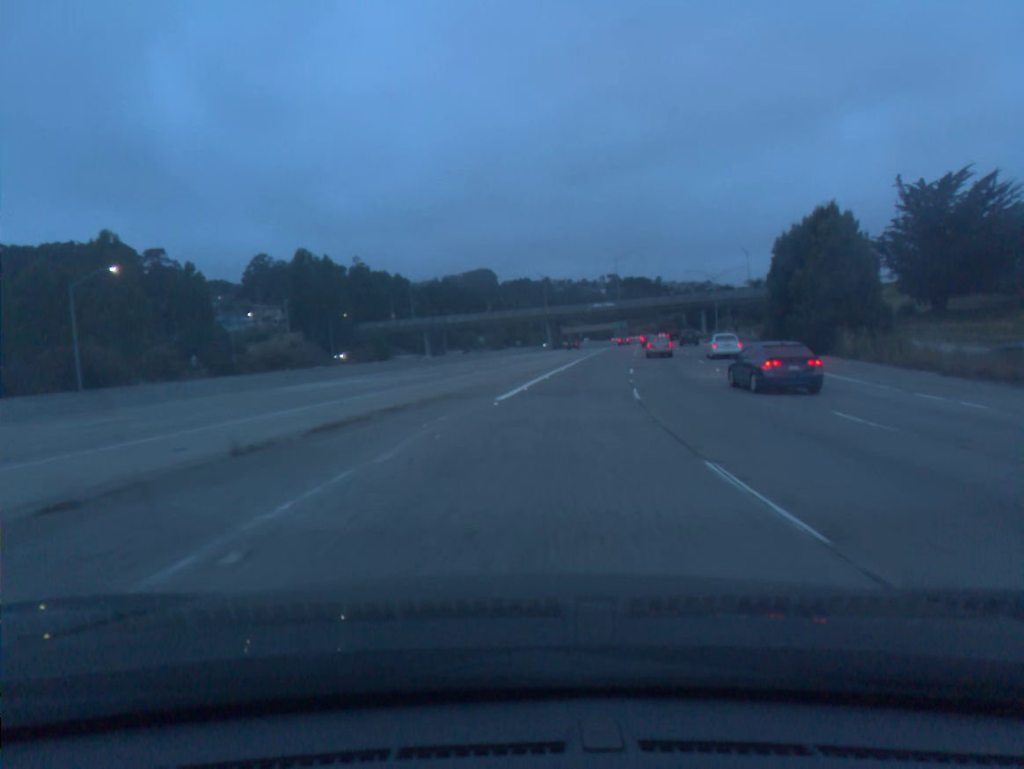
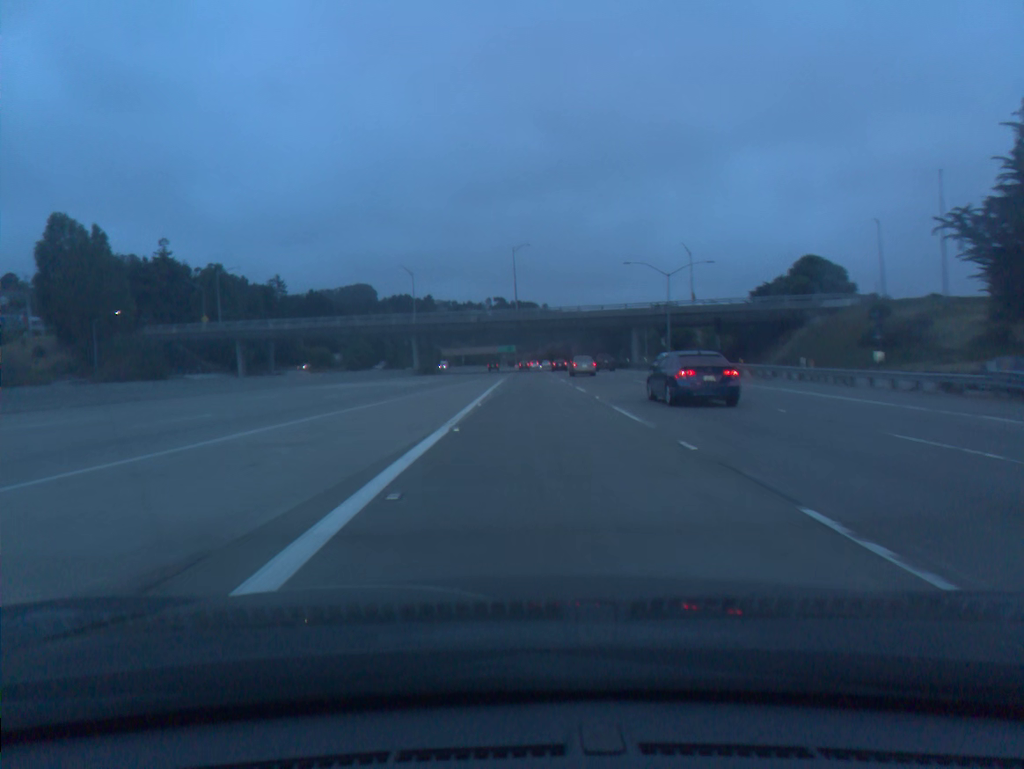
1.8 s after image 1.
(+4.5, +45.7) m; +9°
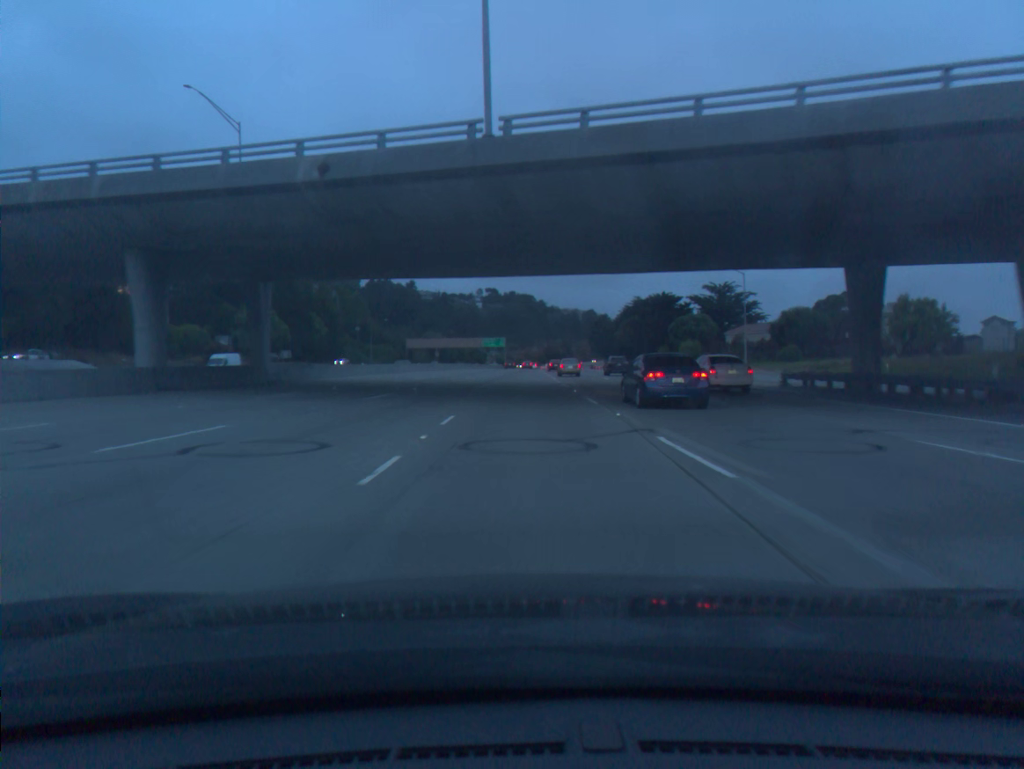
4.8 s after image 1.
(+0.8, +78.8) m; +1°
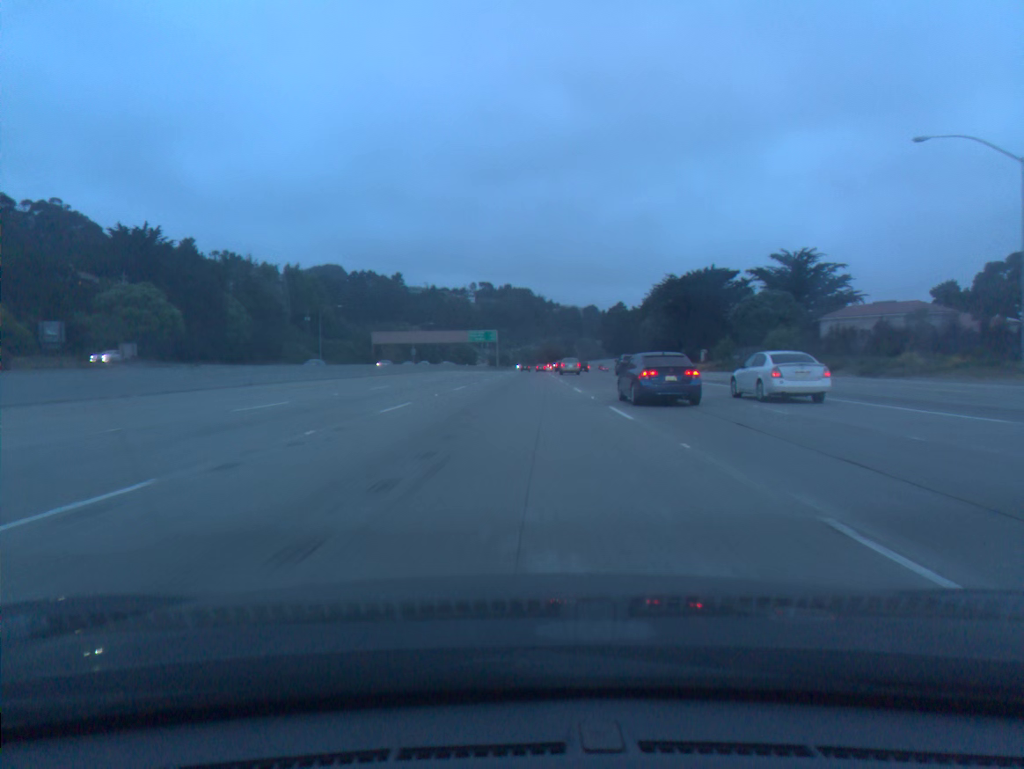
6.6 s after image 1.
(+0.2, +49.6) m; 0°
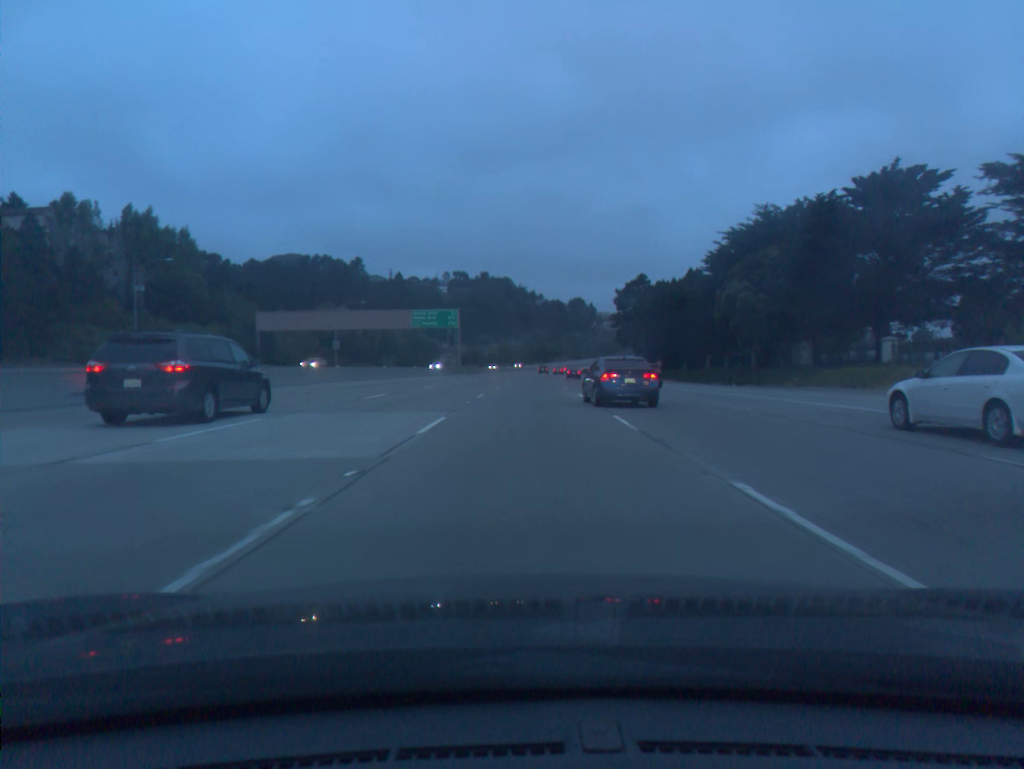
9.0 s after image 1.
(+0.6, +69.5) m; +1°
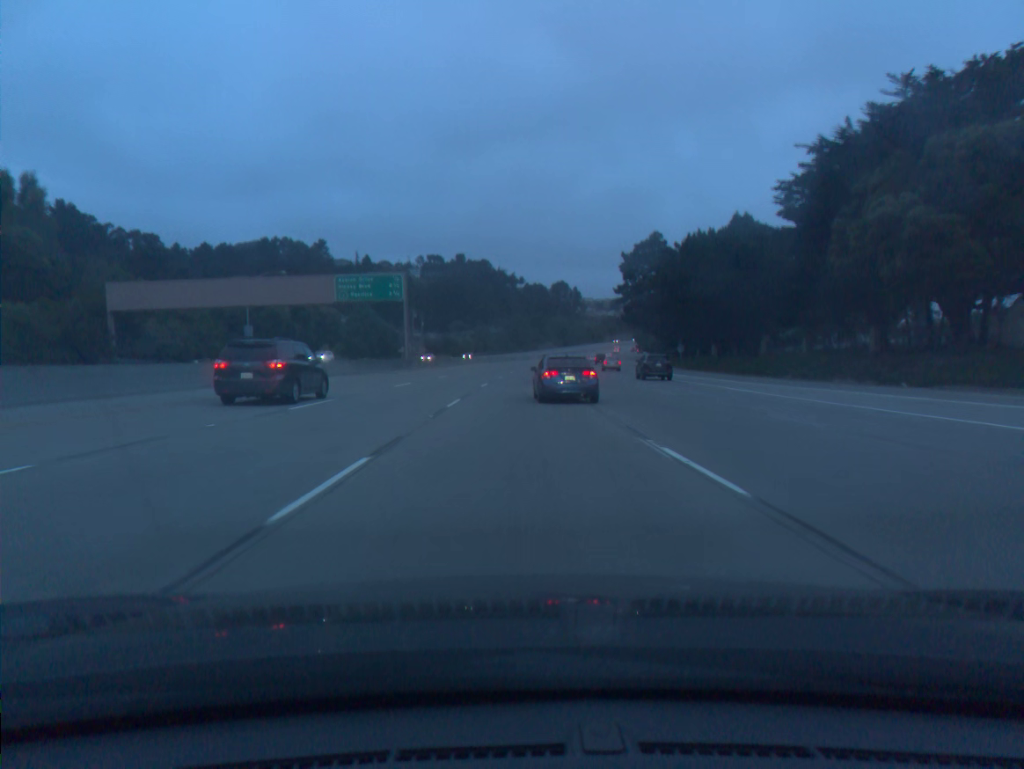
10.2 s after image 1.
(+0.5, +36.1) m; +1°
